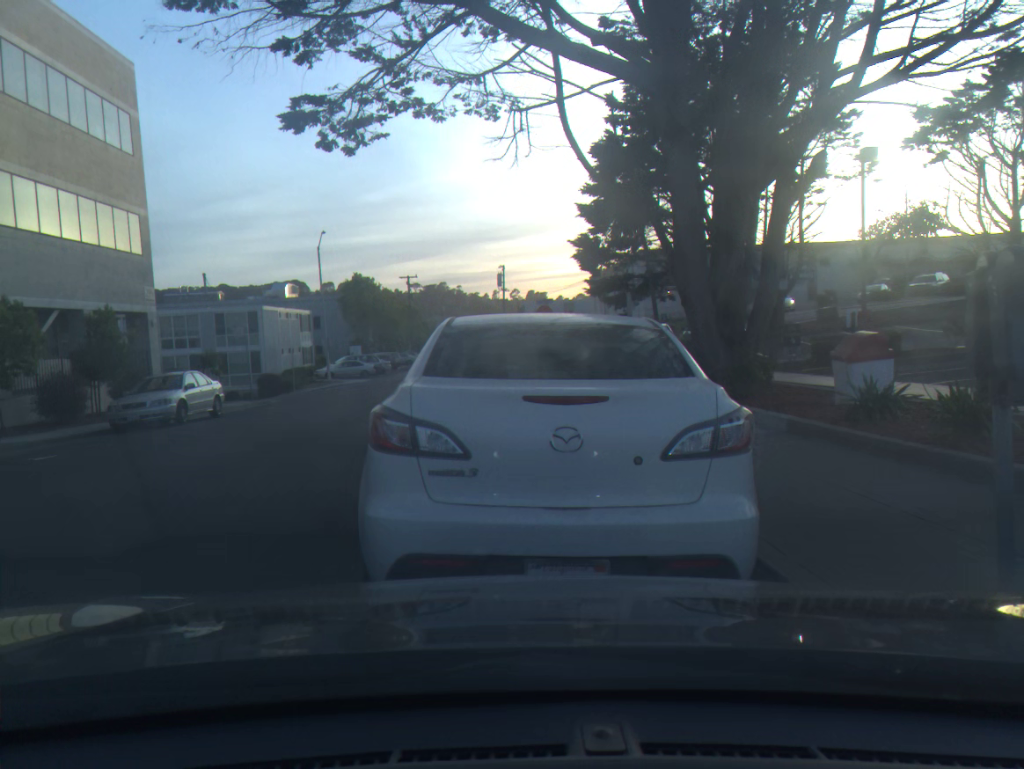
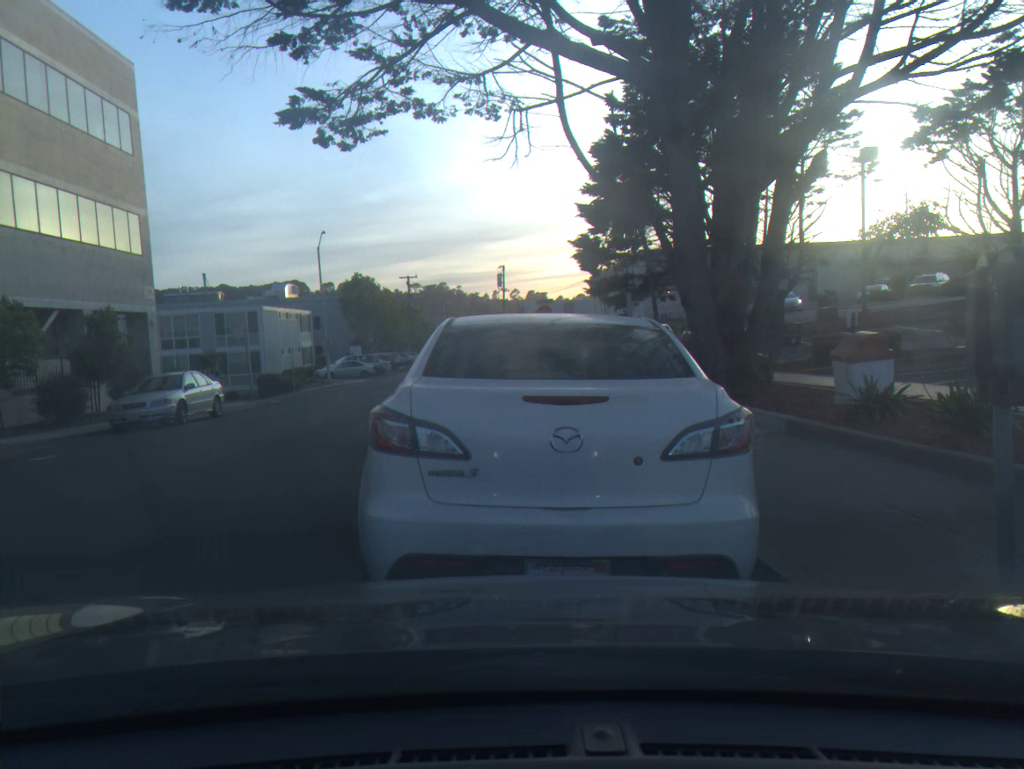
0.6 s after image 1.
(0.0, 0.0) m; 0°
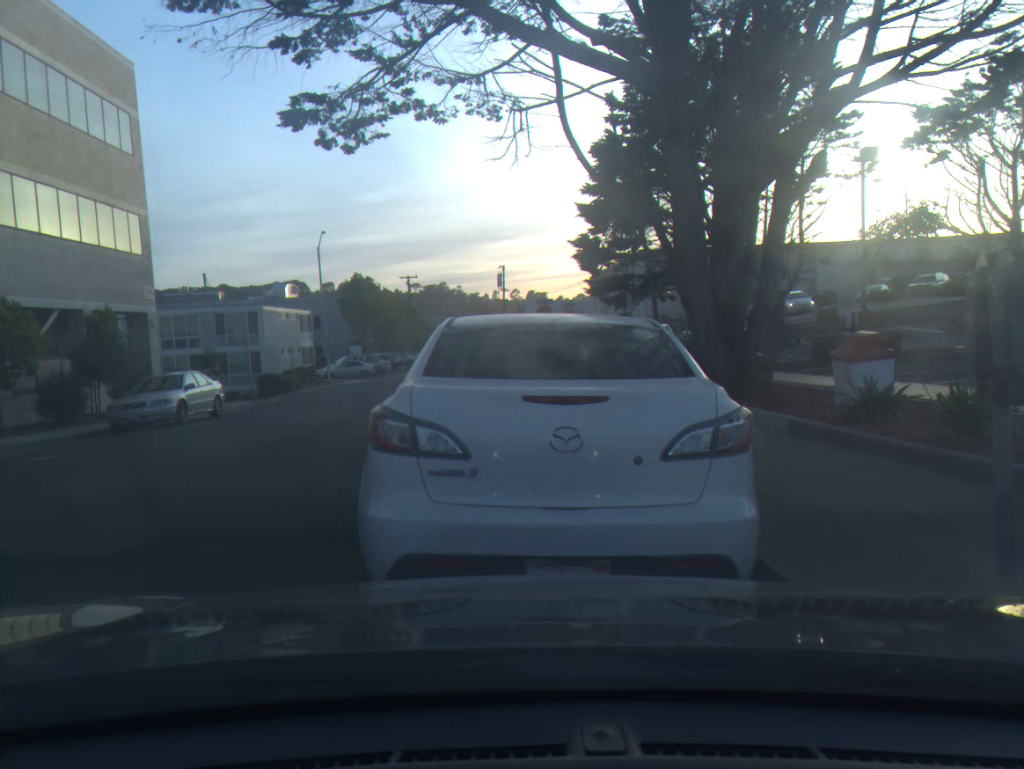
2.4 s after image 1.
(0.0, 0.0) m; 0°
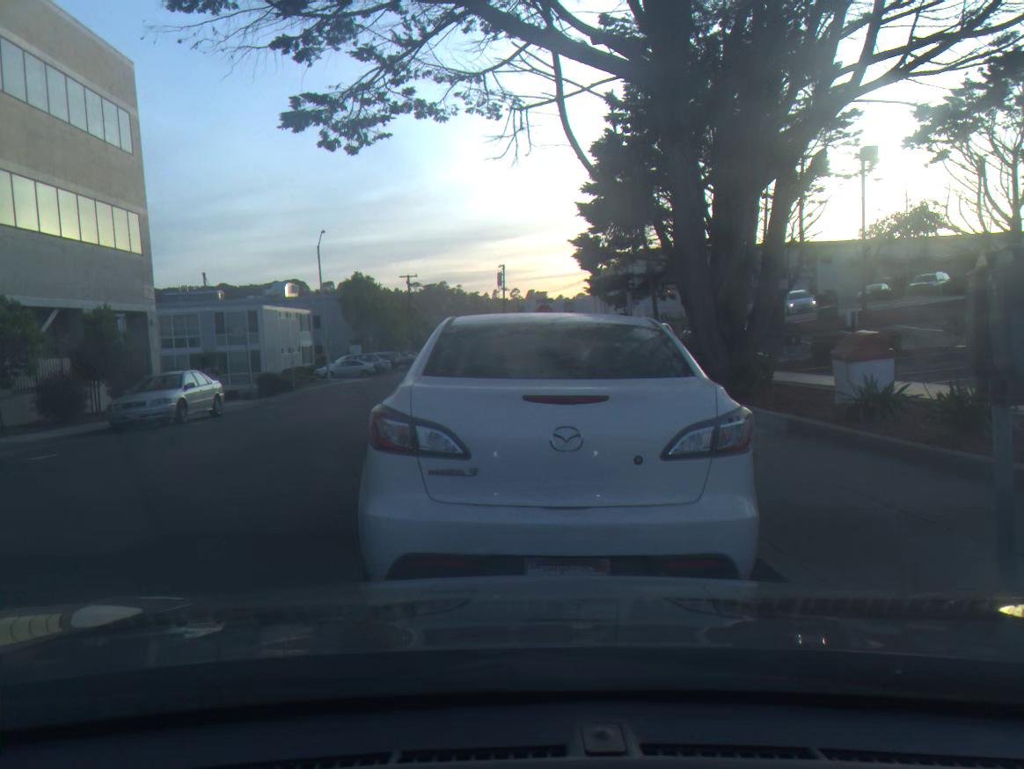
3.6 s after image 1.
(0.0, 0.0) m; 0°
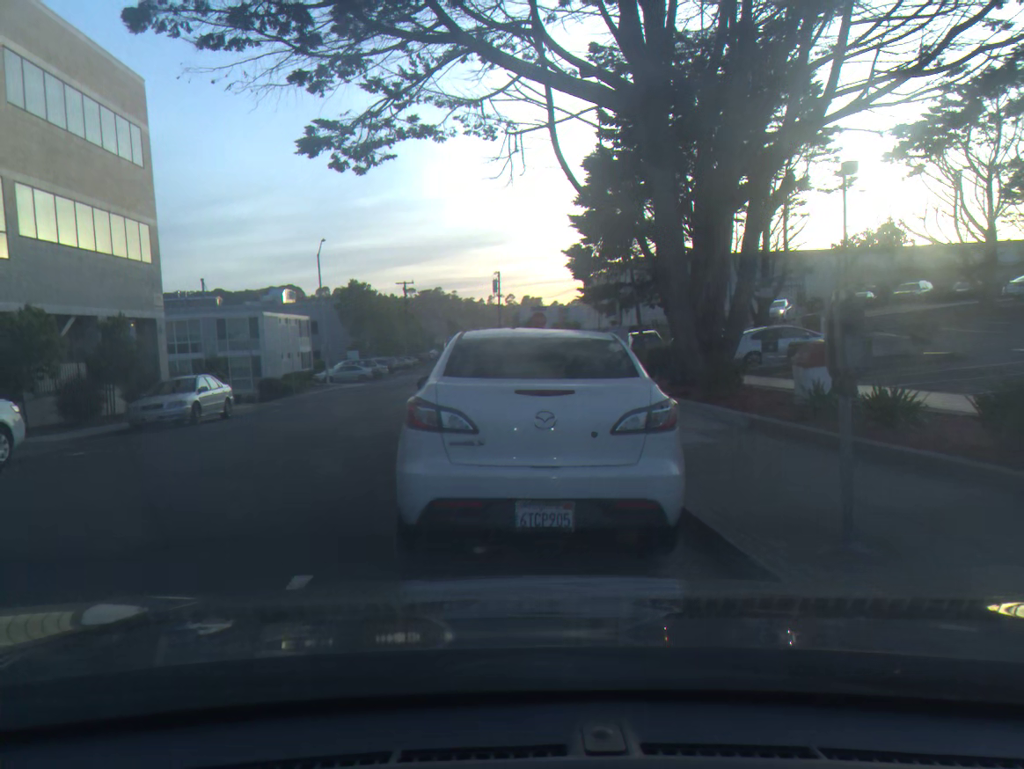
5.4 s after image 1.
(0.0, -1.2) m; 0°
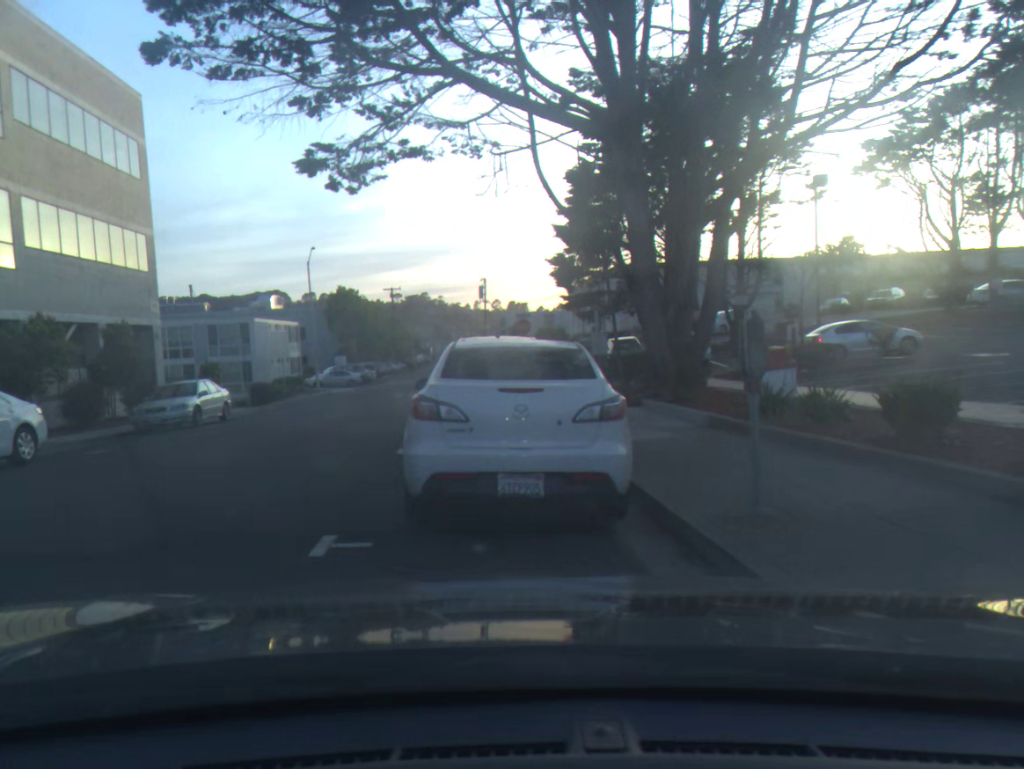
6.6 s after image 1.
(0.0, -1.2) m; +1°
